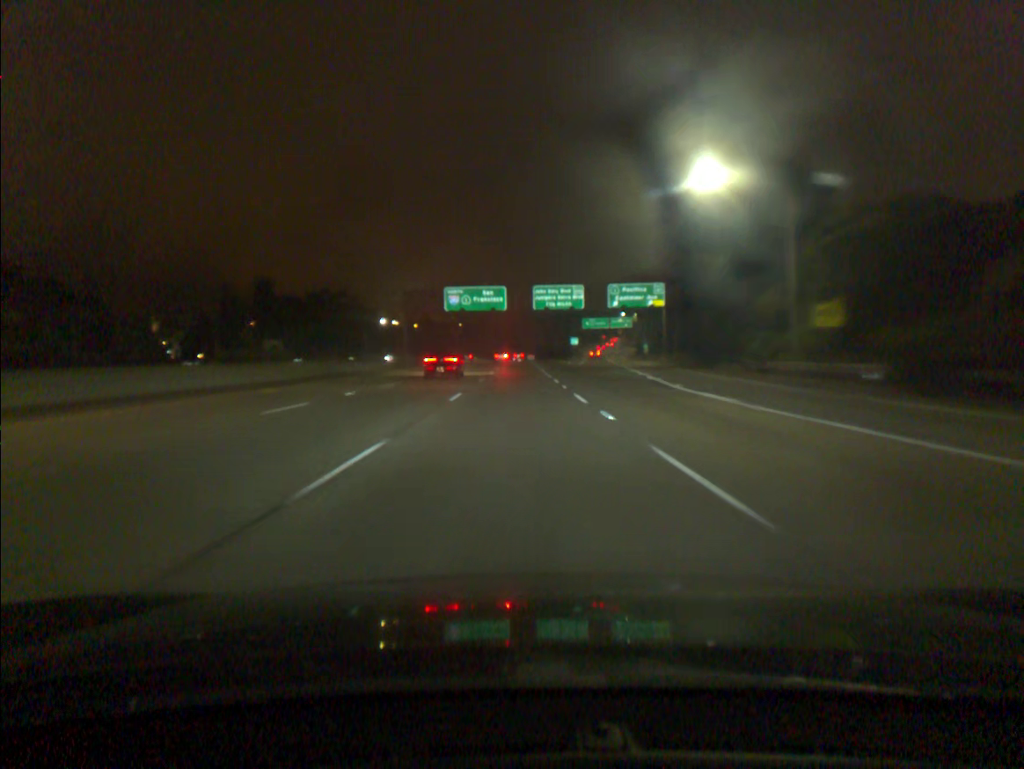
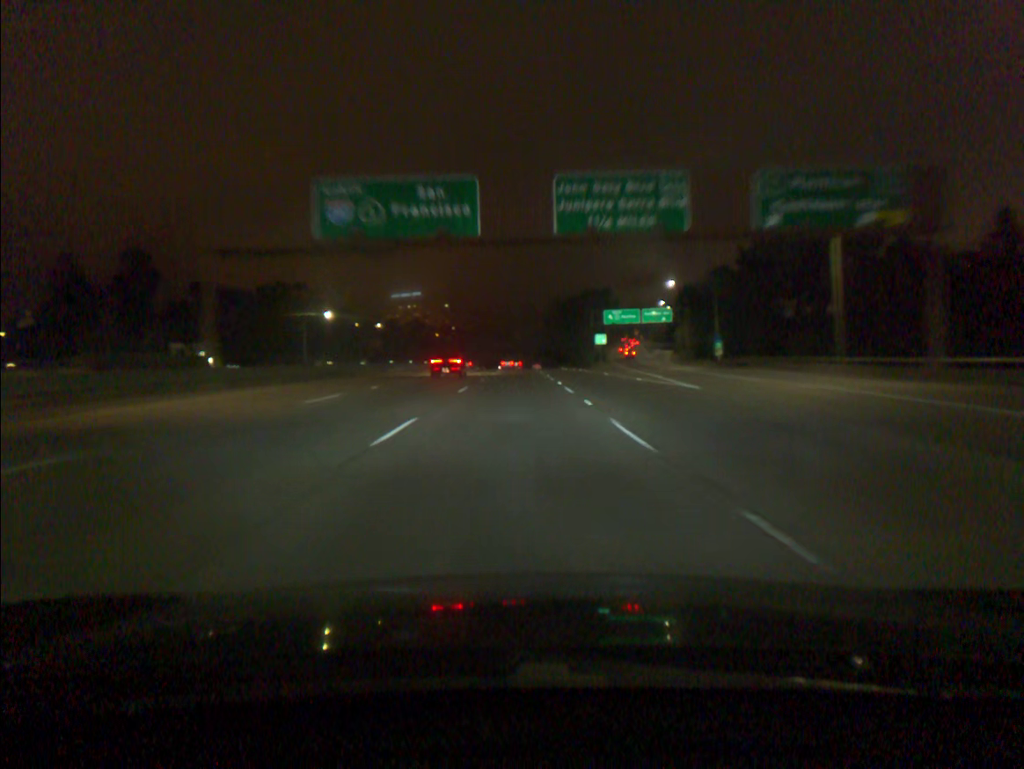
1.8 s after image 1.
(+0.1, +54.4) m; 0°
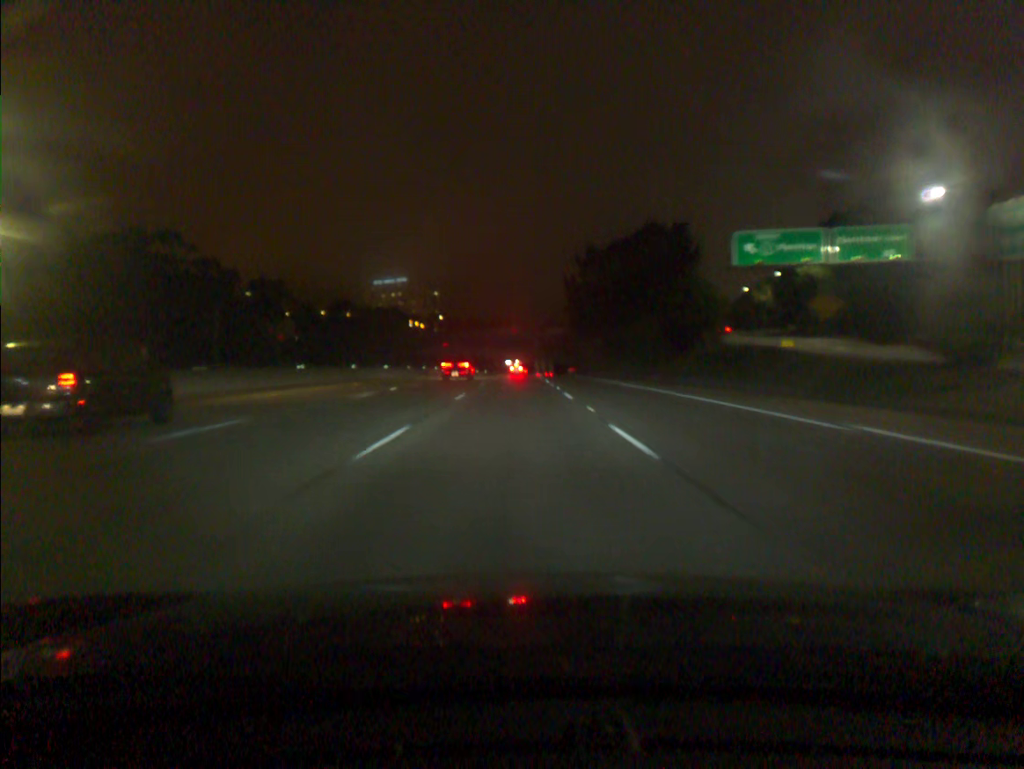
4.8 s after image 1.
(+0.1, +90.9) m; 0°
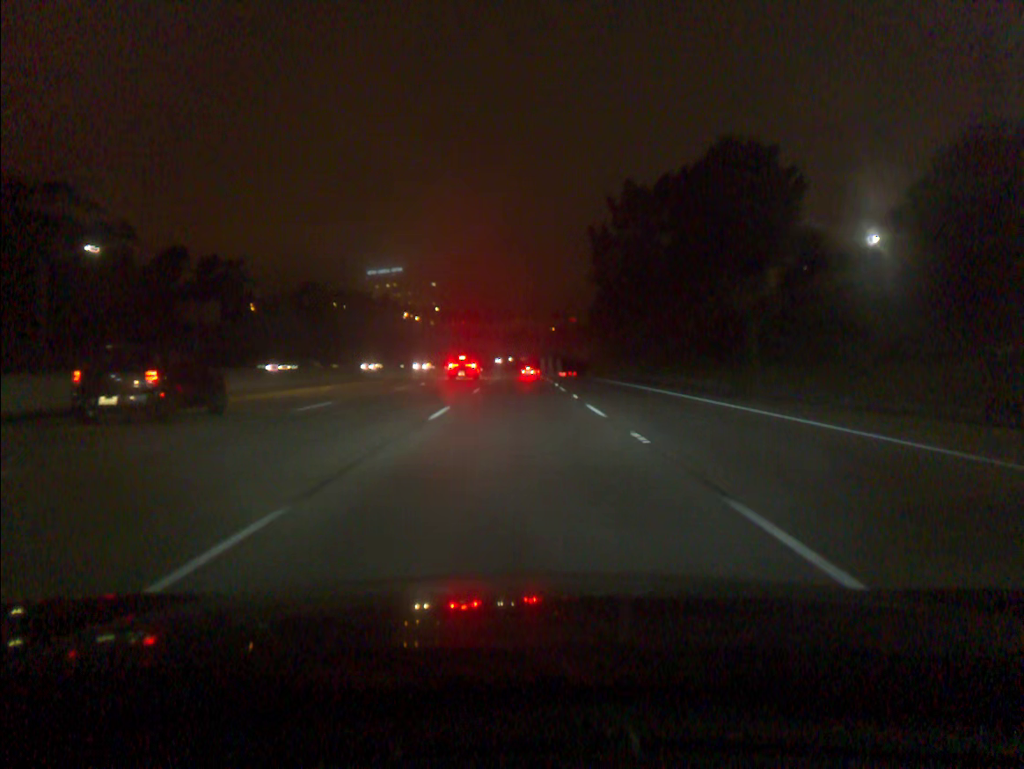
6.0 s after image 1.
(-0.1, +36.6) m; 0°
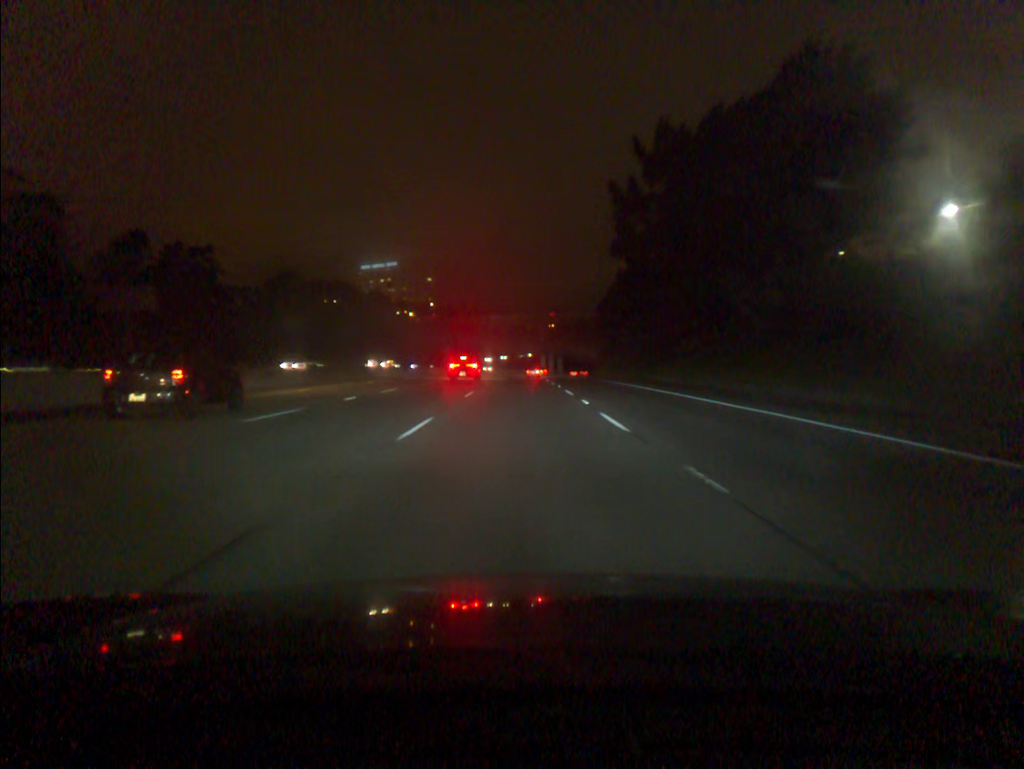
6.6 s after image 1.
(0.0, +18.4) m; 0°
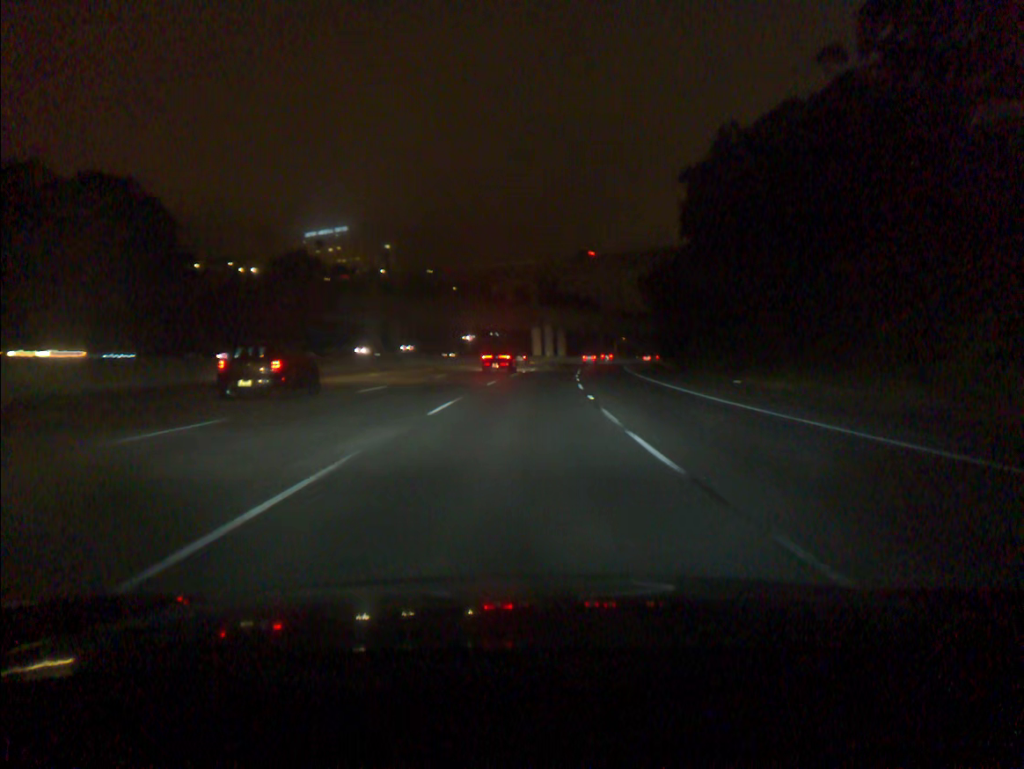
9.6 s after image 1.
(+0.5, +92.2) m; +1°
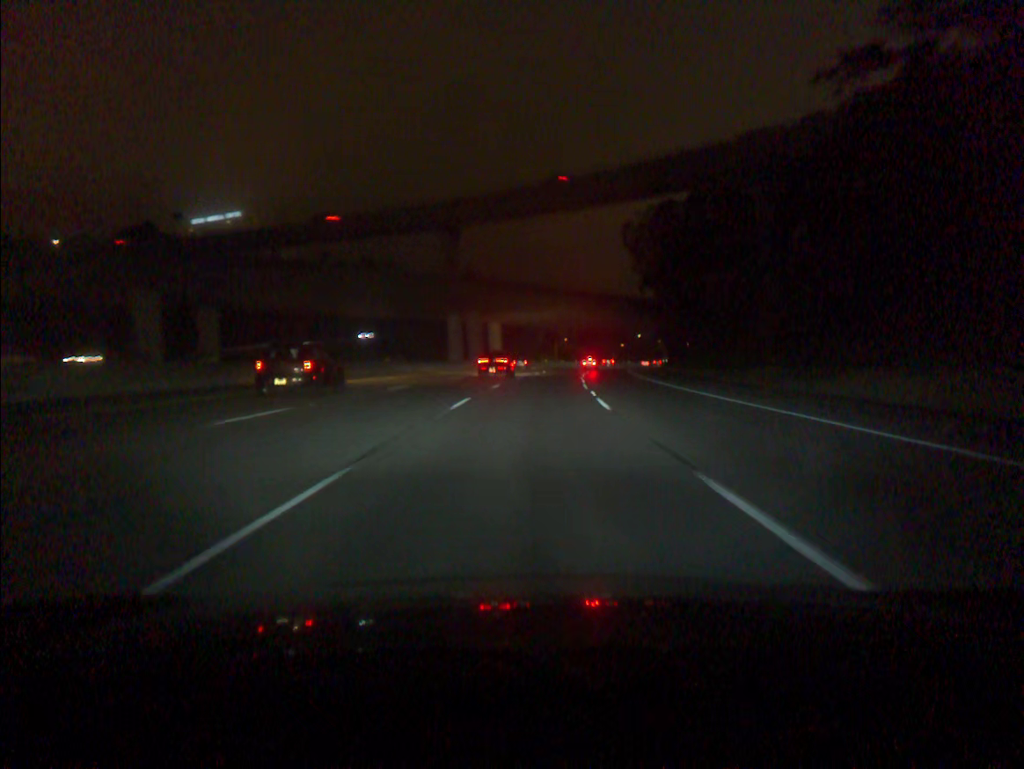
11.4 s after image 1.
(+2.3, +55.1) m; +5°
